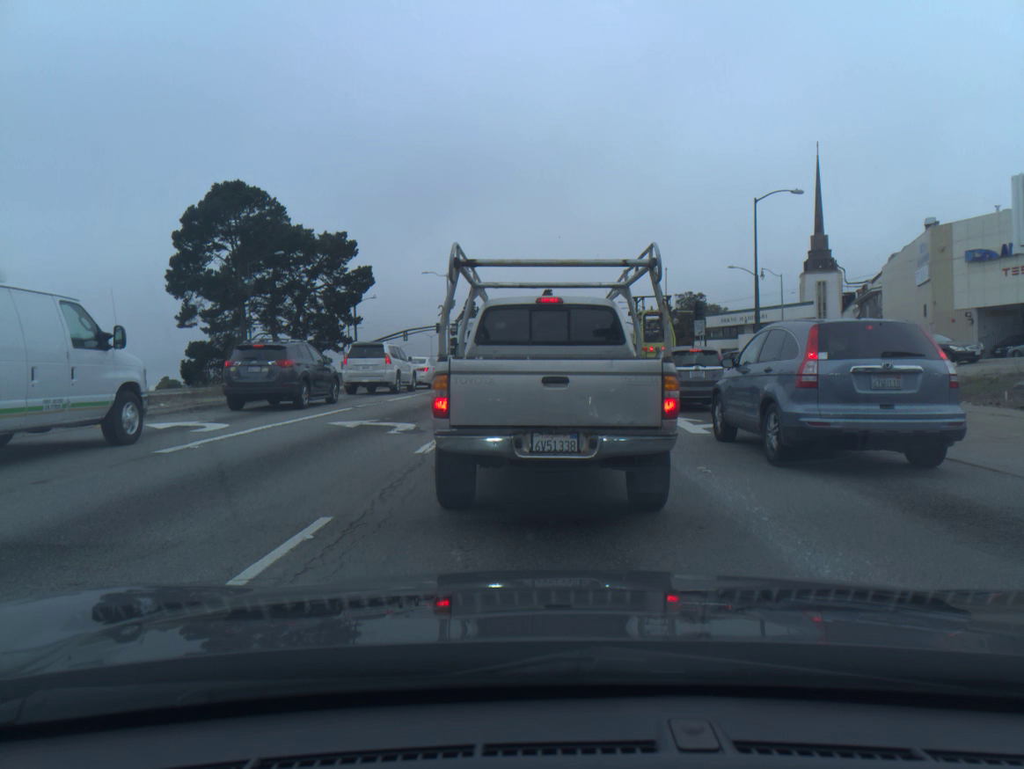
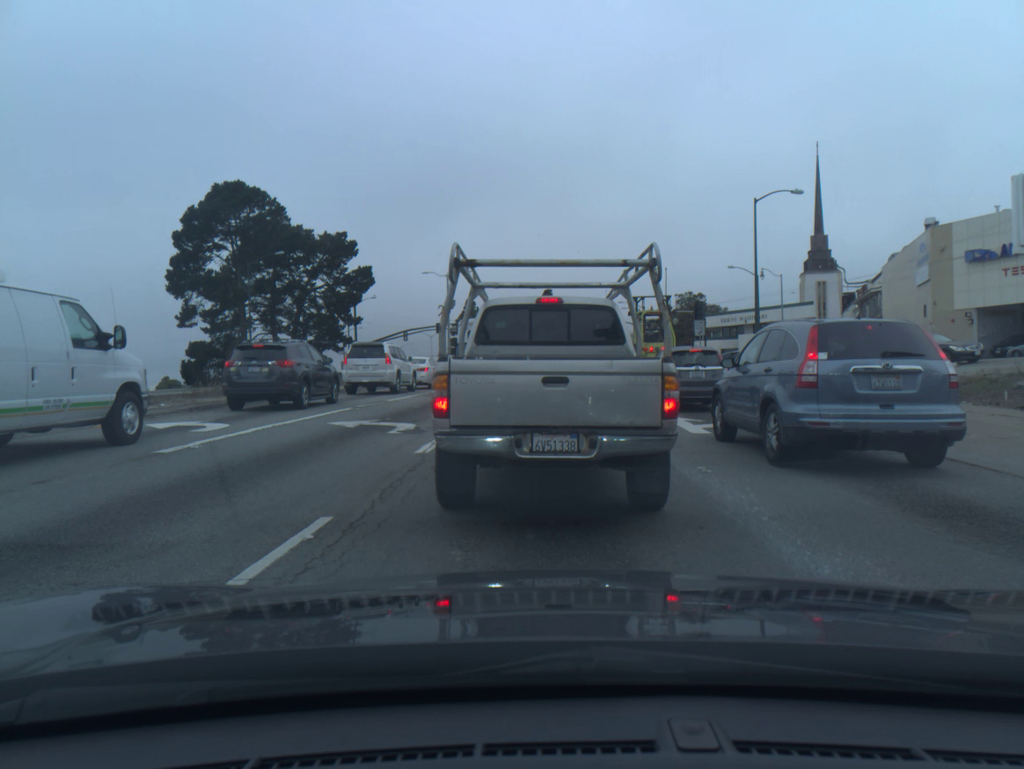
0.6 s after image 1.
(0.0, 0.0) m; 0°
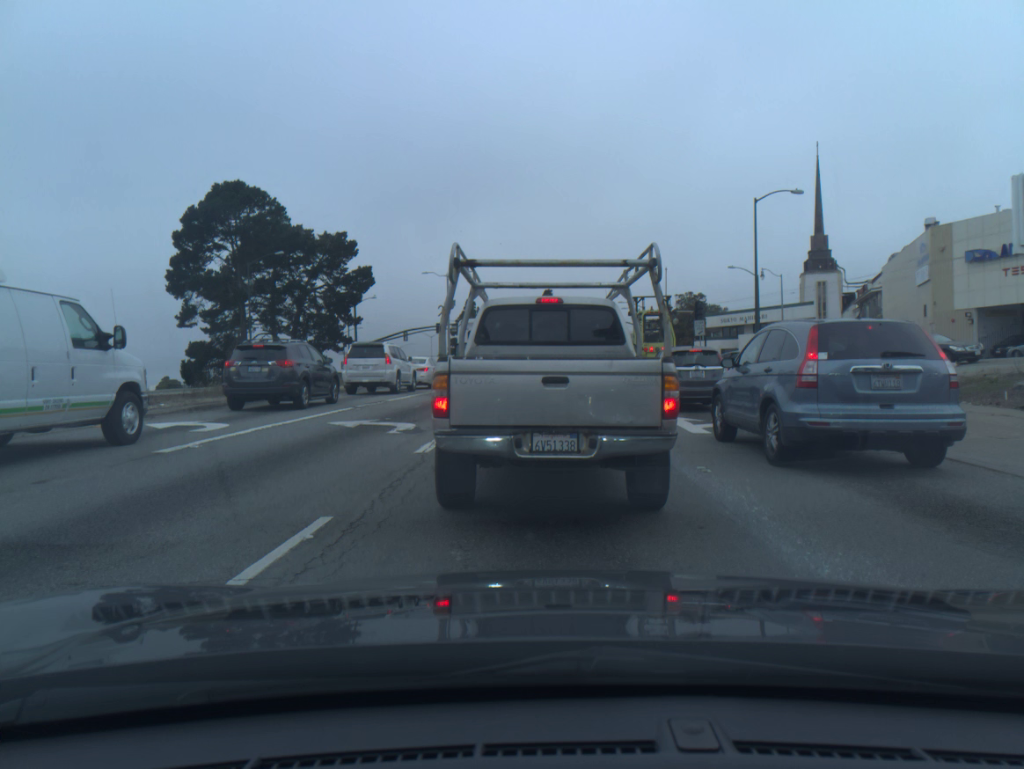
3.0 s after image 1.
(0.0, 0.0) m; 0°
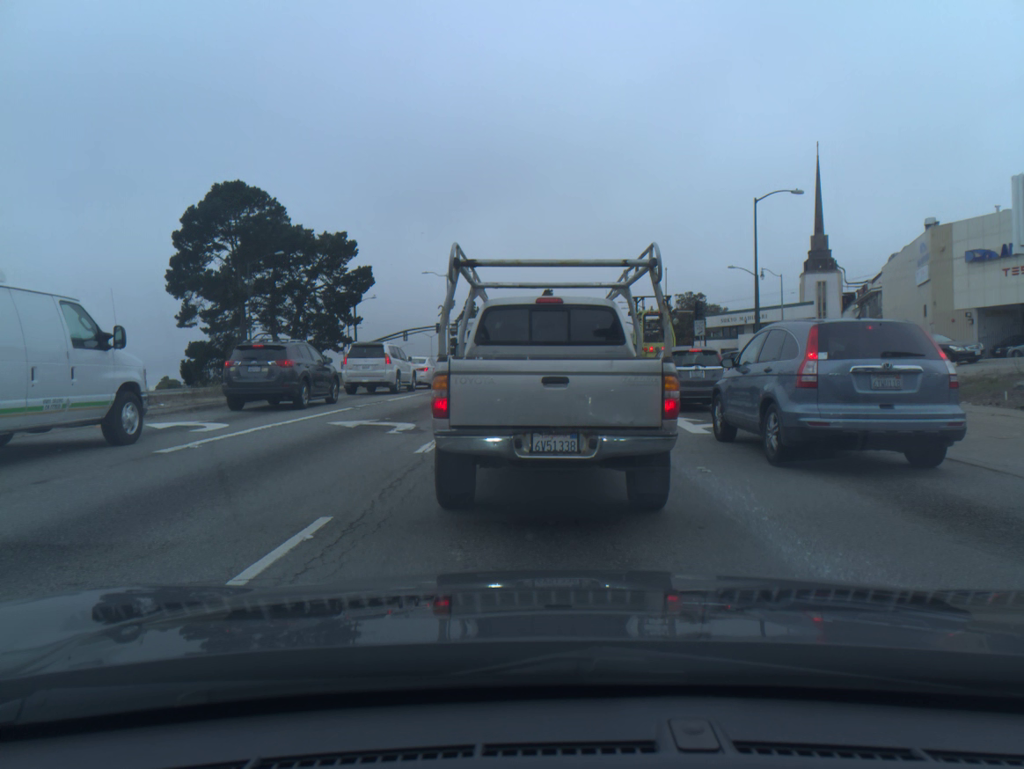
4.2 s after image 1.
(0.0, 0.0) m; 0°
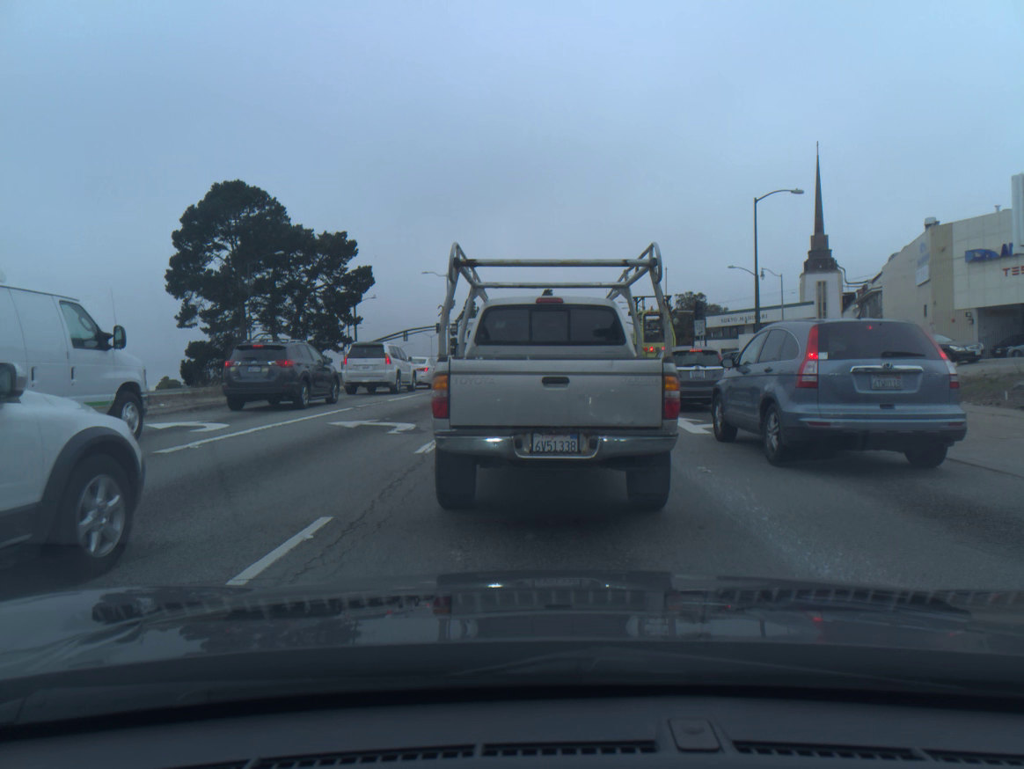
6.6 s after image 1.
(0.0, +0.1) m; 0°
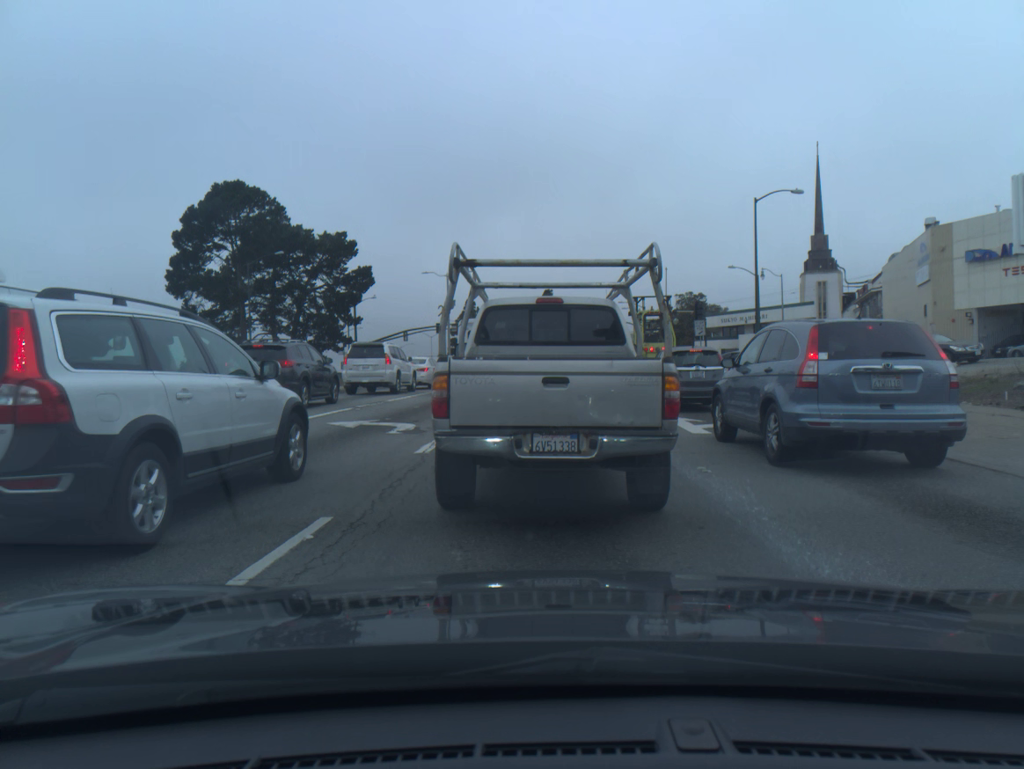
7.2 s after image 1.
(0.0, 0.0) m; 0°
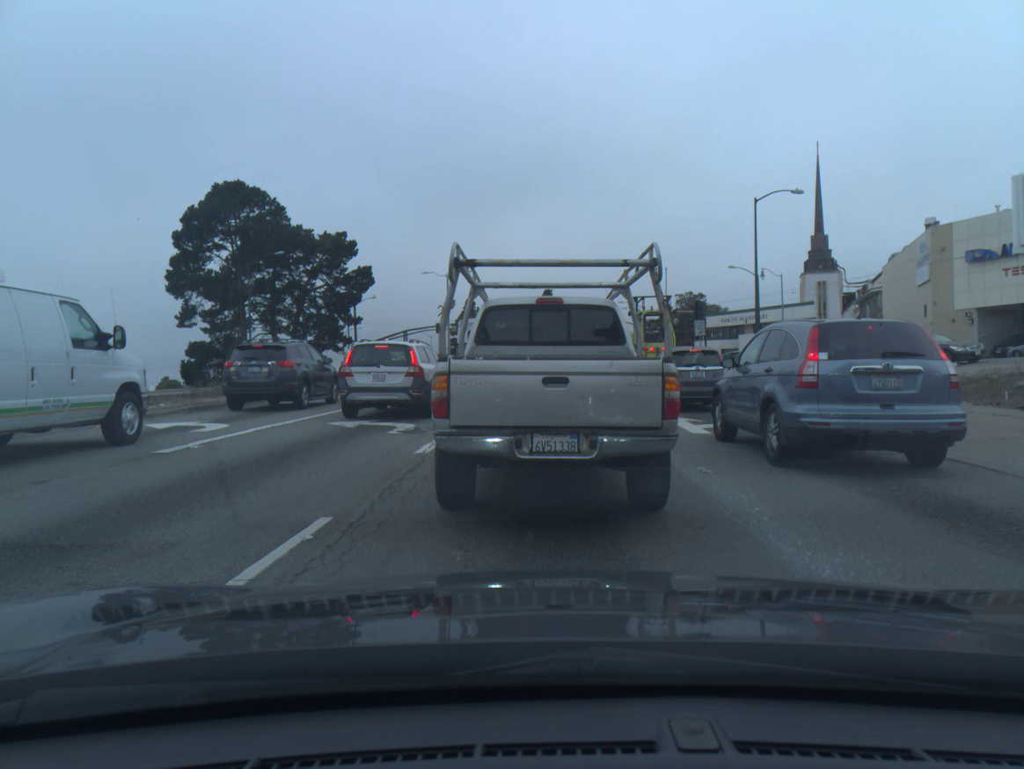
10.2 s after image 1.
(+0.1, 0.0) m; 0°
